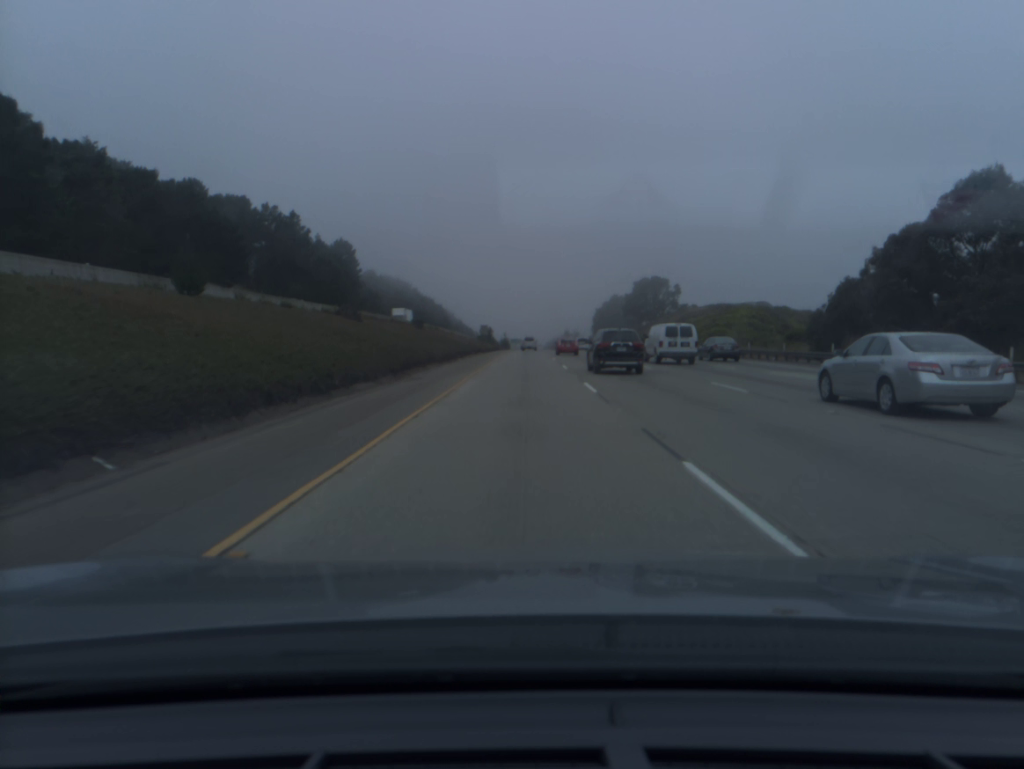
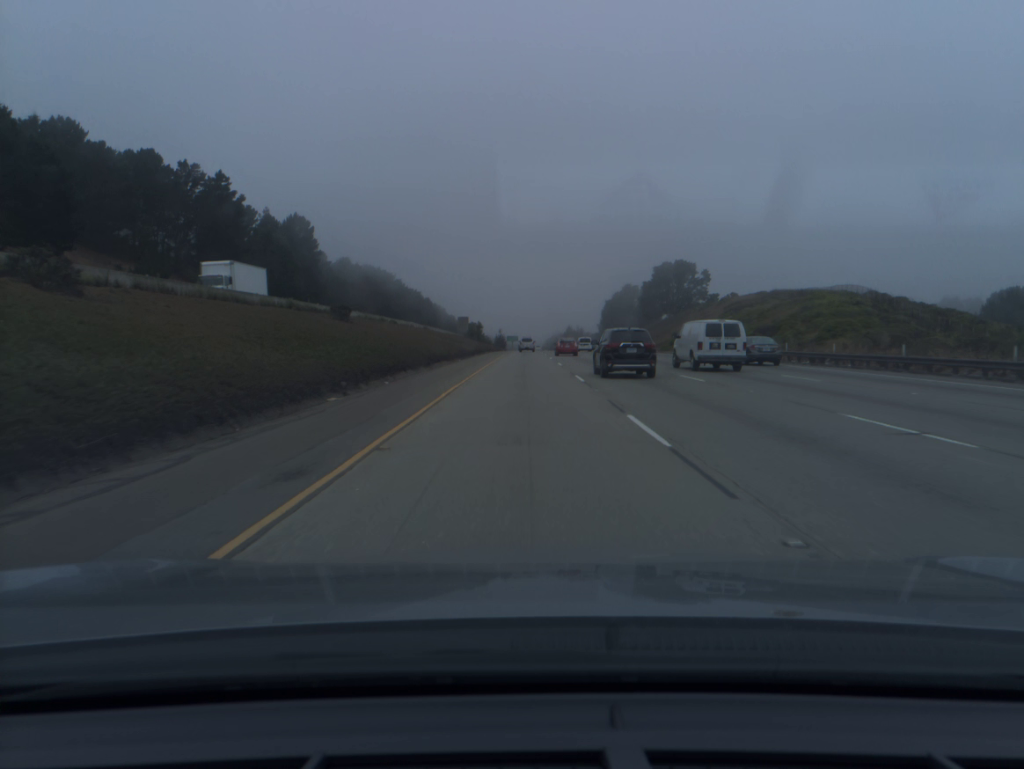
(+0.1, +38.8) m; 0°
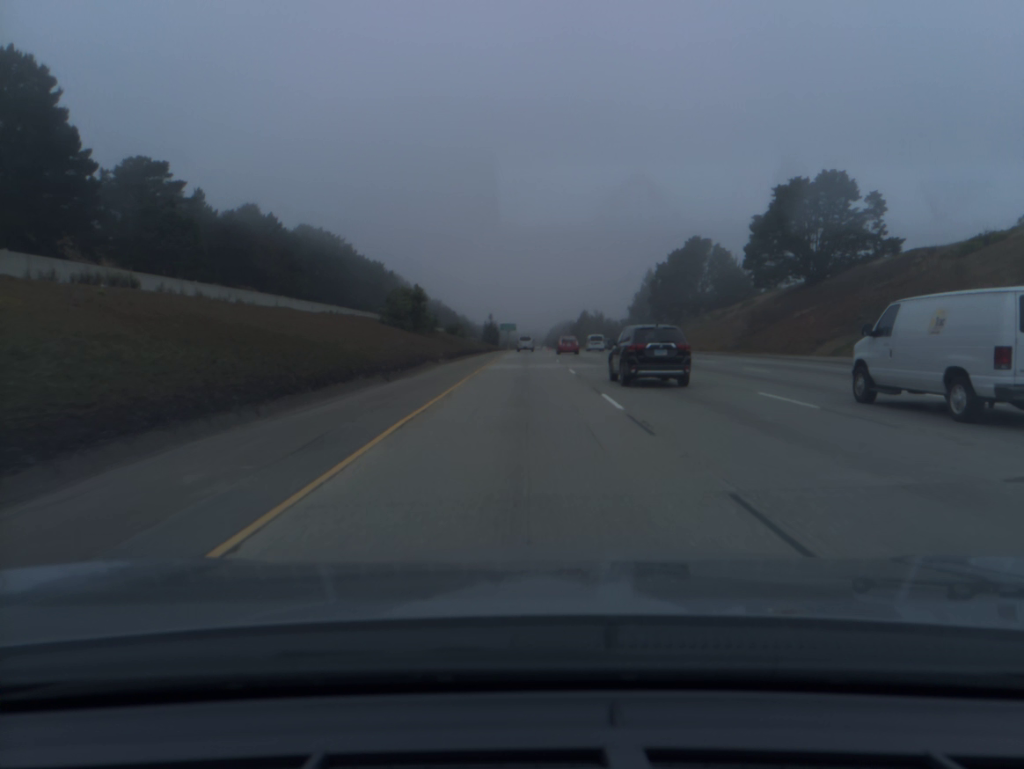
(+0.1, +97.4) m; 0°
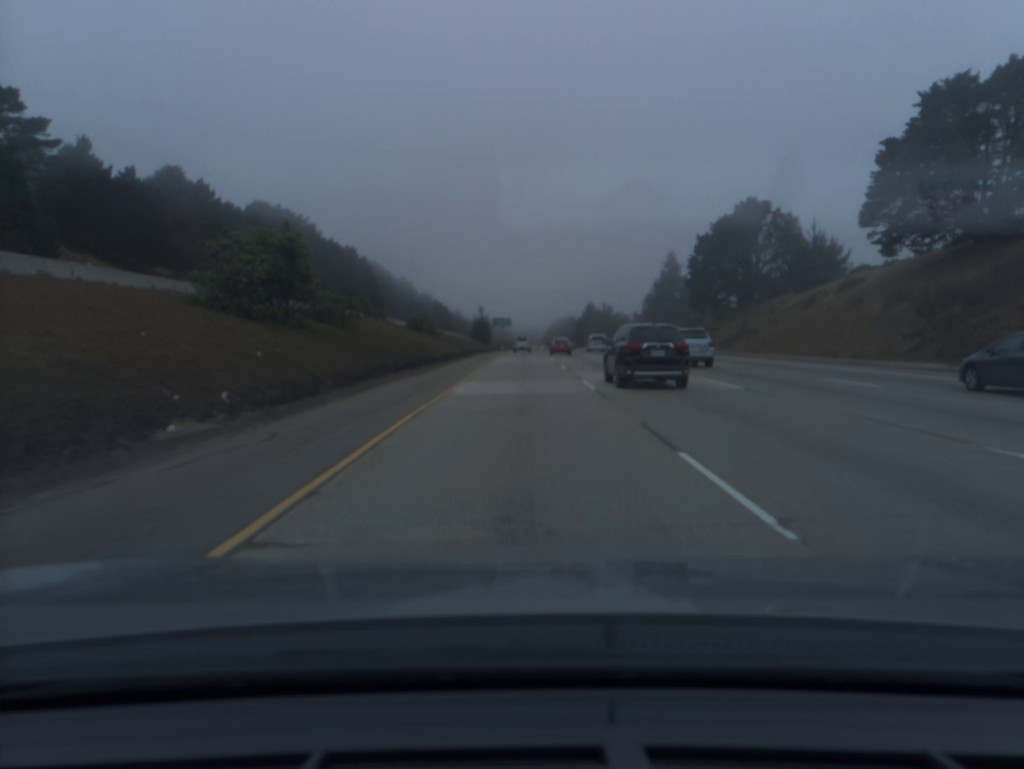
(+0.1, +38.8) m; 0°
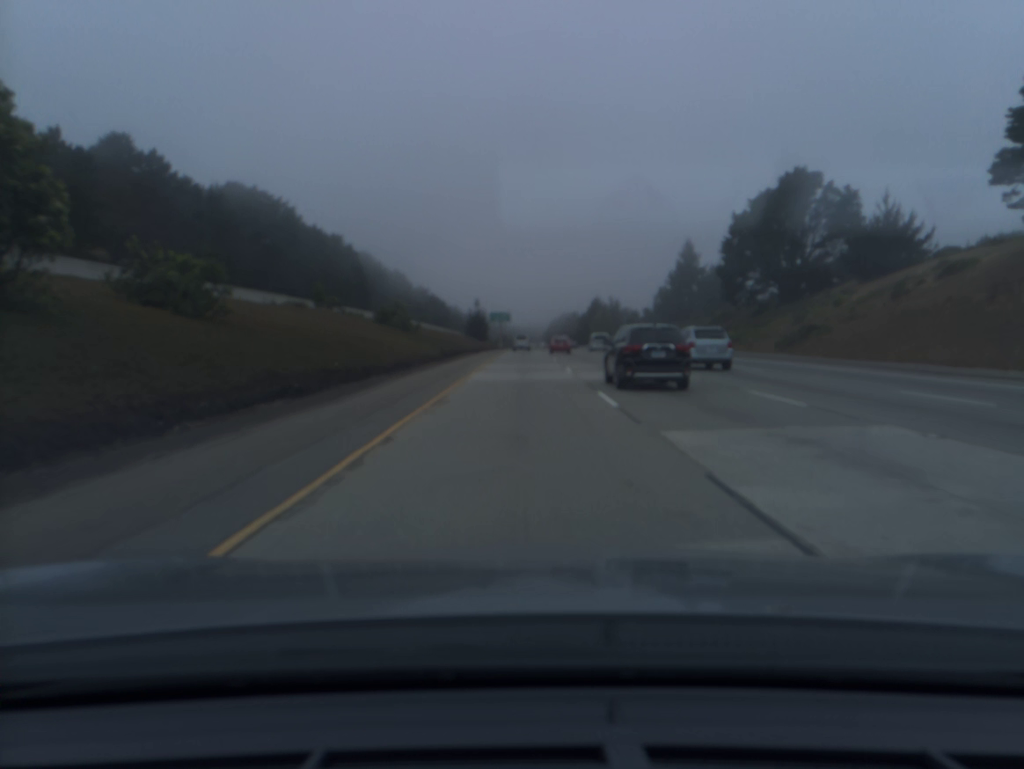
(0.0, +19.4) m; 0°
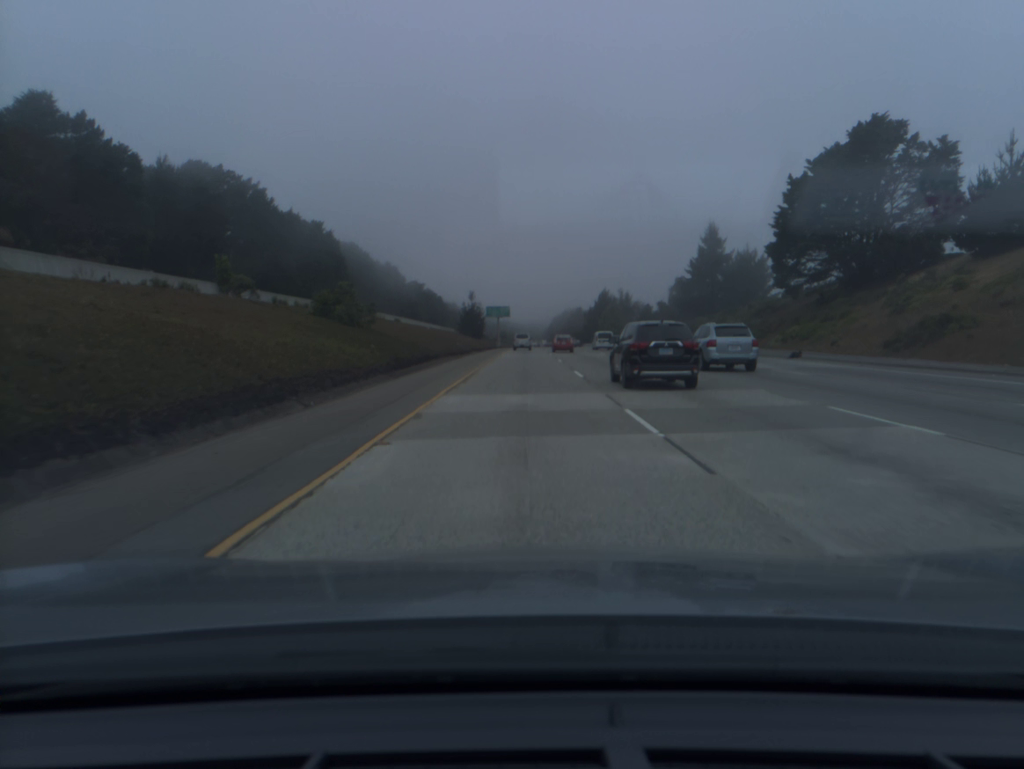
(0.0, +19.3) m; 0°
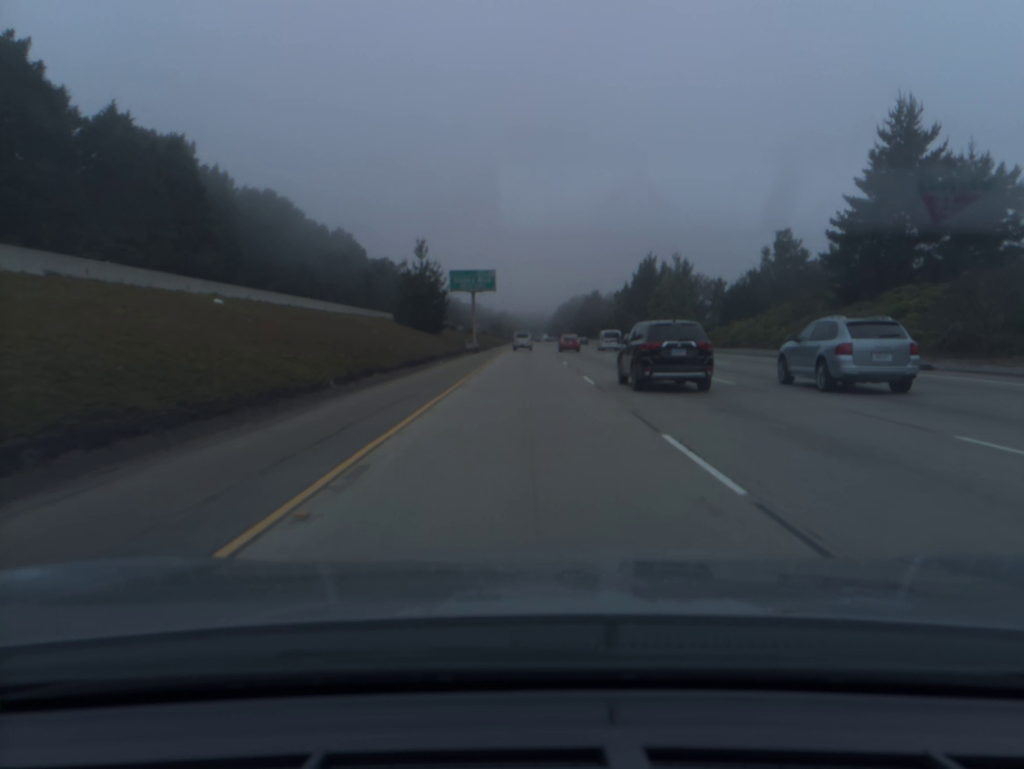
(0.0, +77.0) m; 0°
